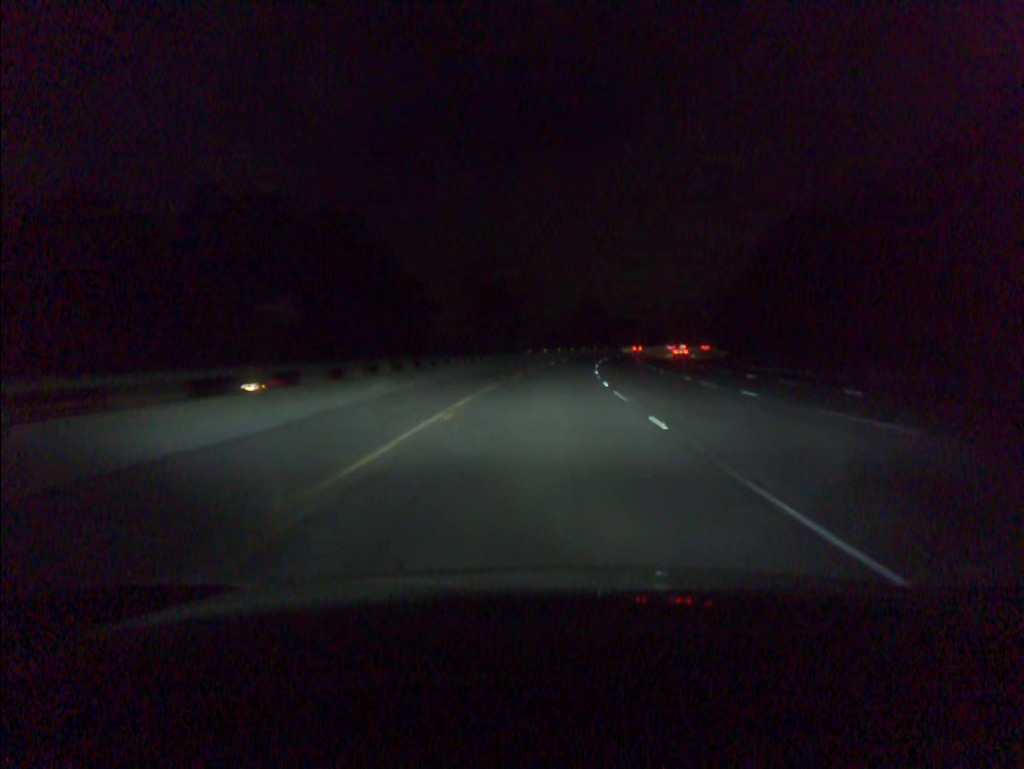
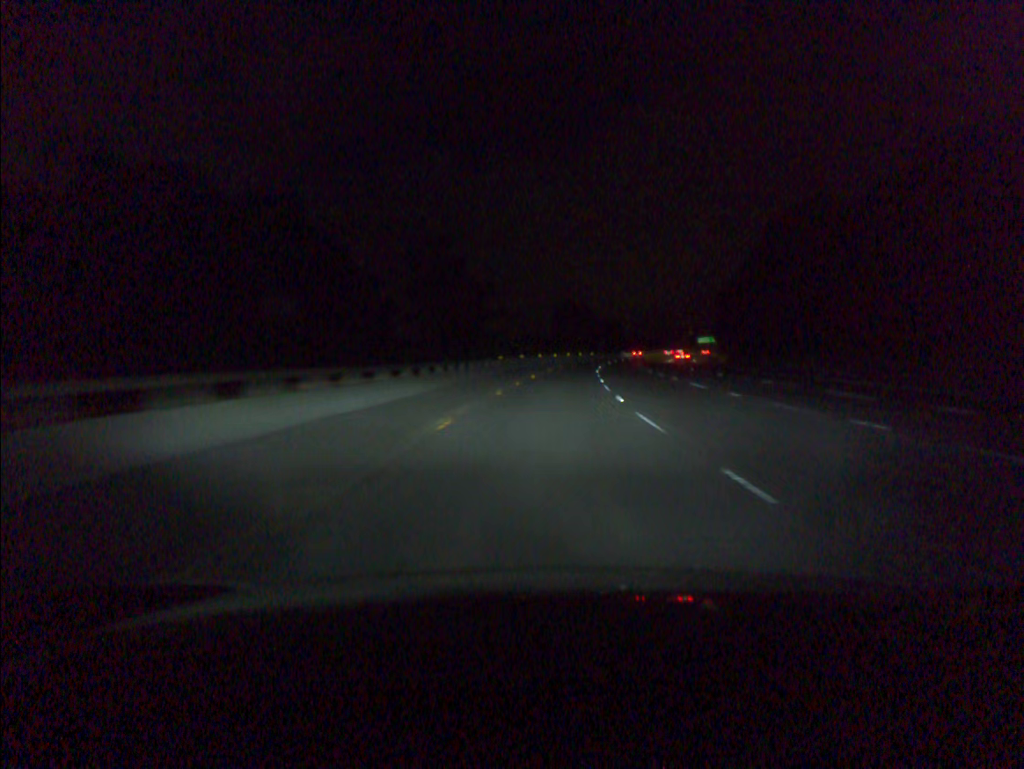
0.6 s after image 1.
(+0.3, +20.4) m; +2°
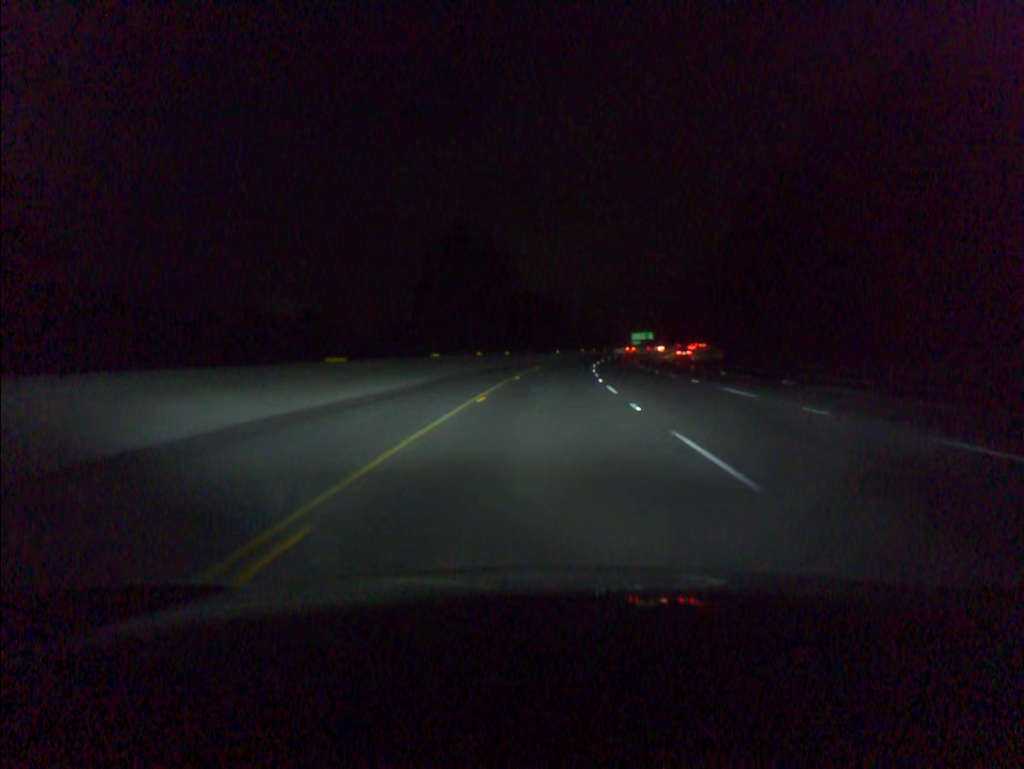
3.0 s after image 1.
(+4.8, +81.5) m; +7°
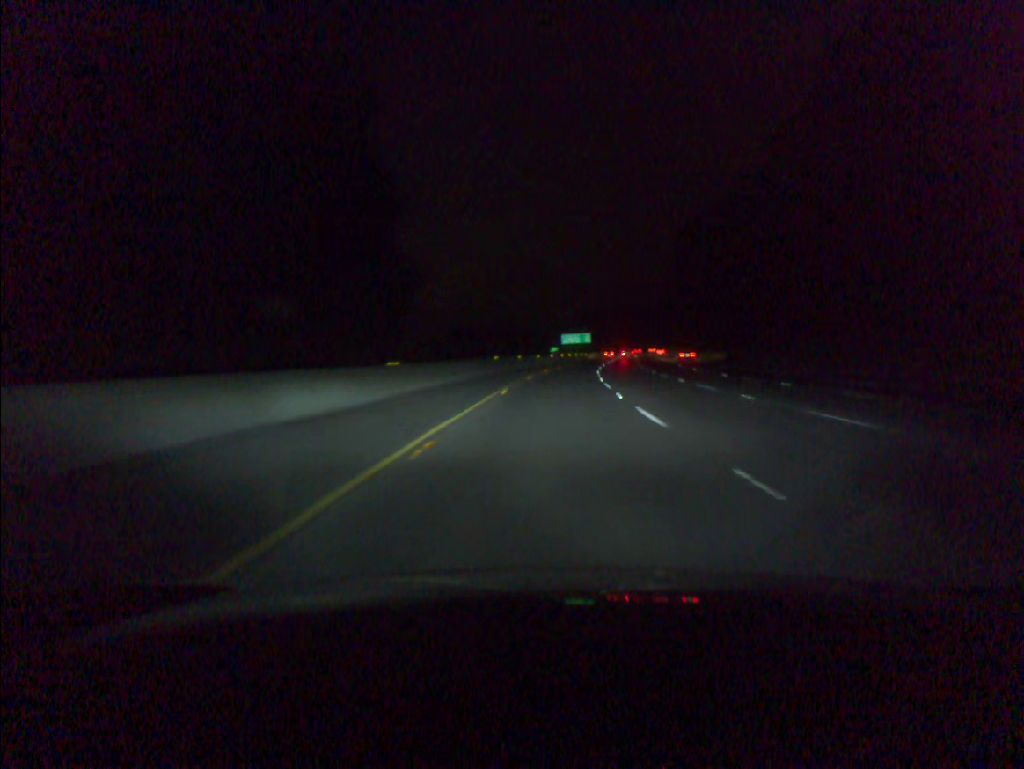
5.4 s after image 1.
(+4.5, +81.5) m; +7°
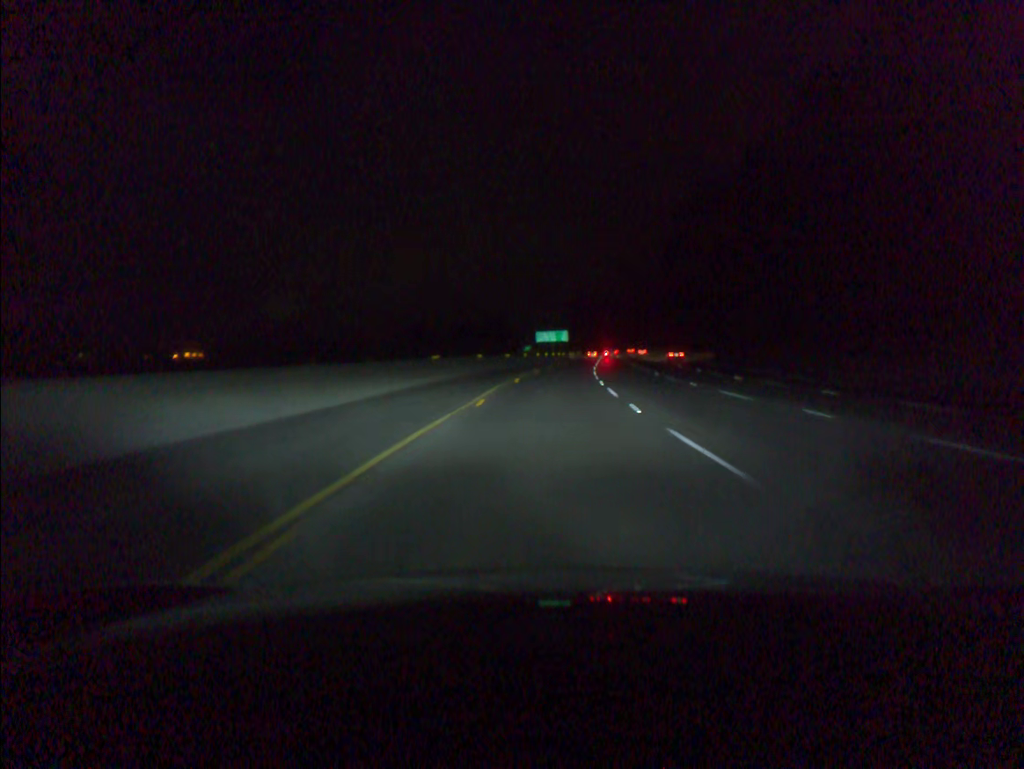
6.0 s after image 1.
(+0.3, +20.4) m; +2°
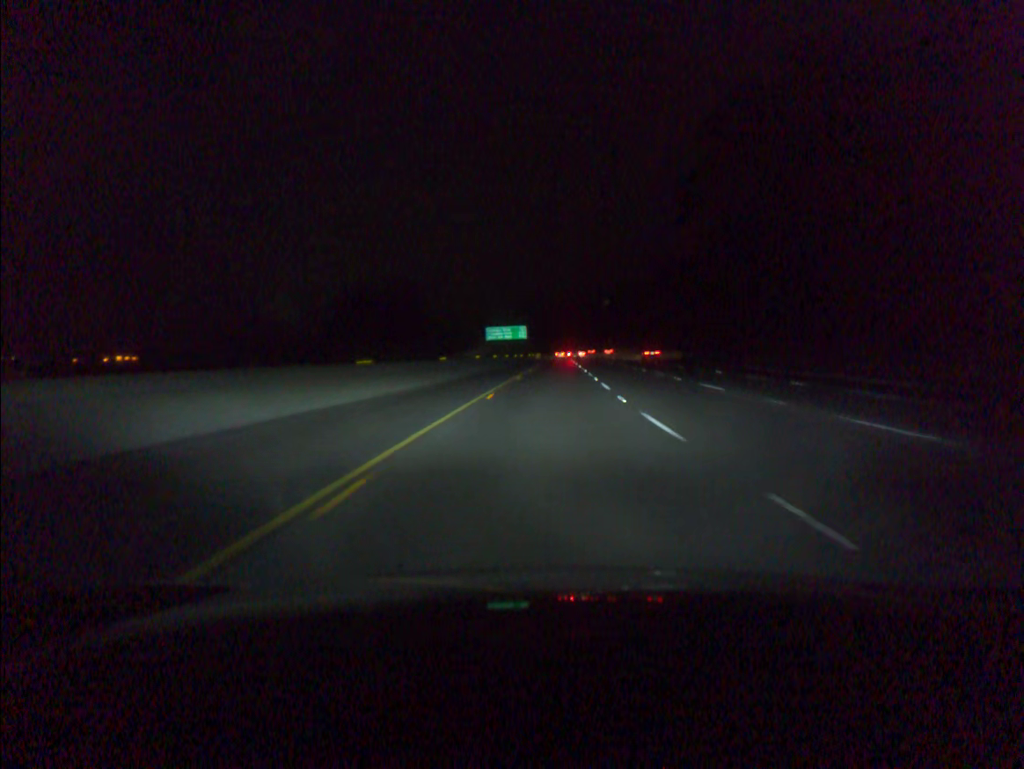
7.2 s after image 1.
(+1.2, +40.9) m; +3°
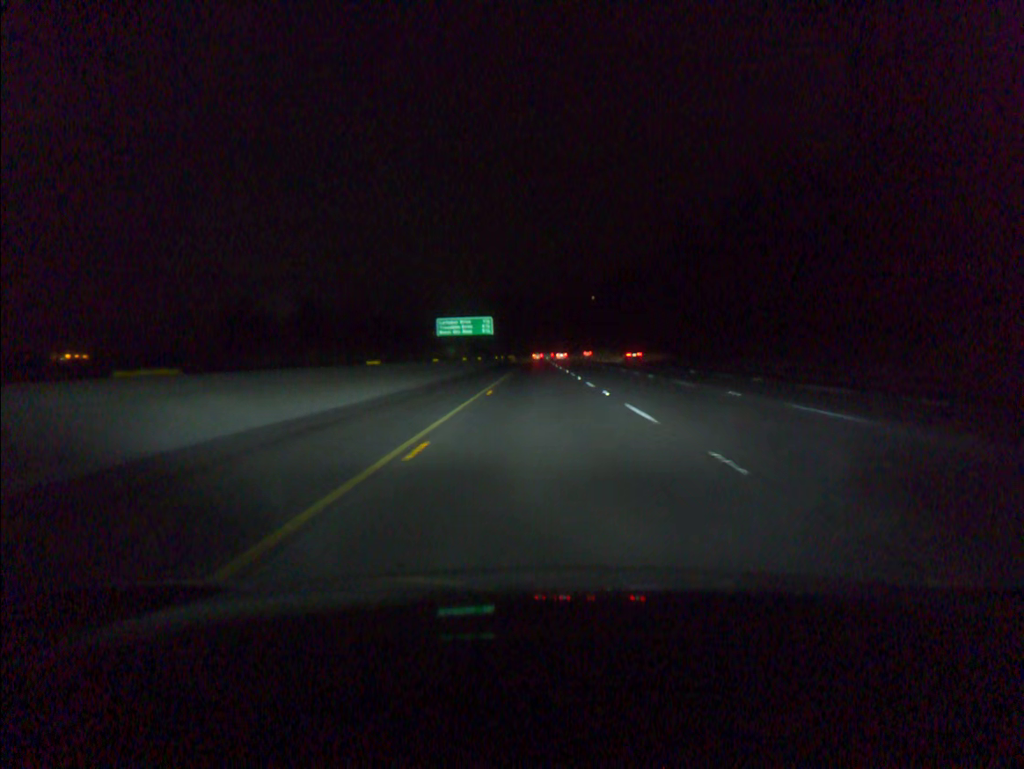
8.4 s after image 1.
(+0.7, +40.8) m; +2°
